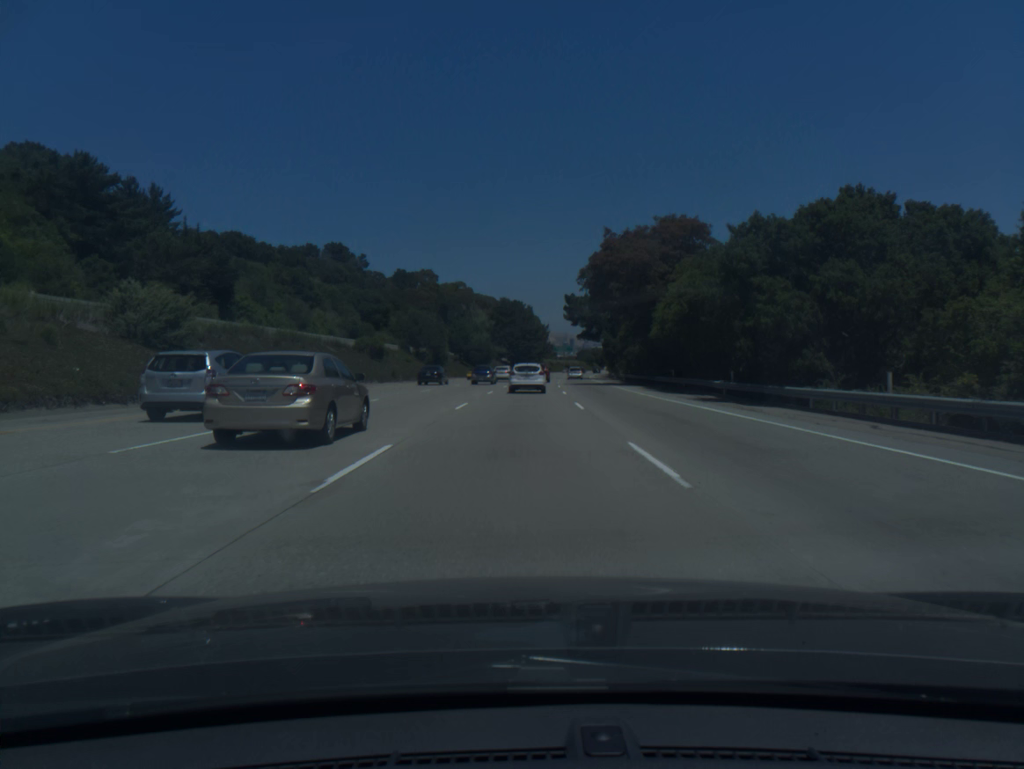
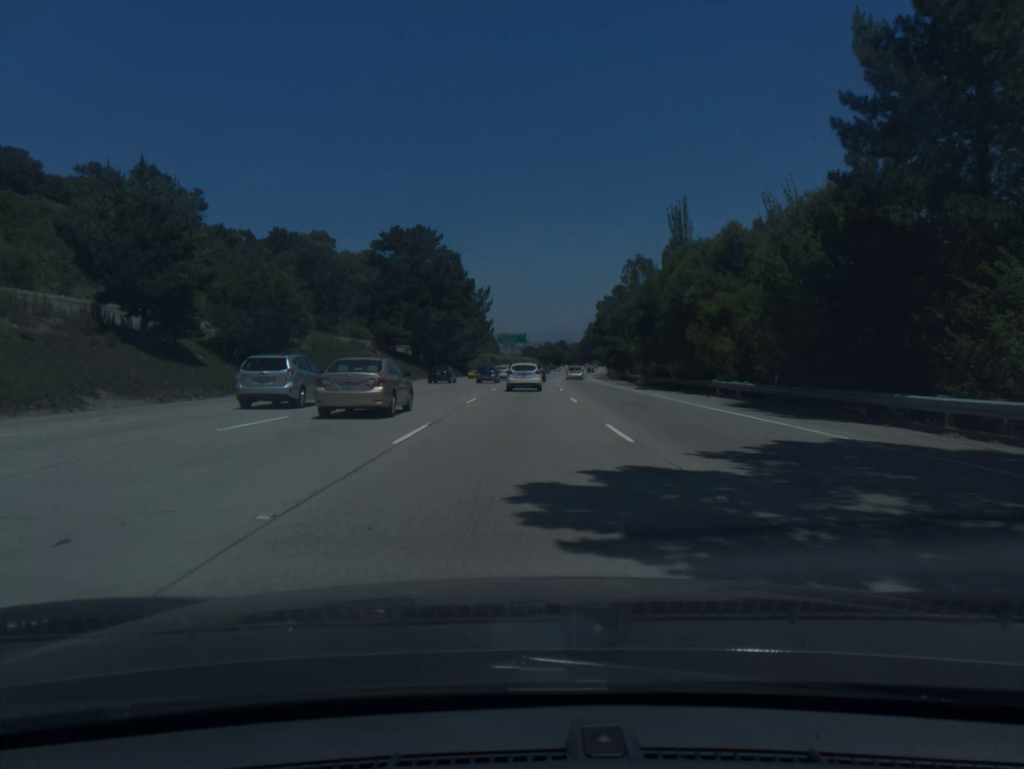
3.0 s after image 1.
(+3.6, +98.1) m; +4°
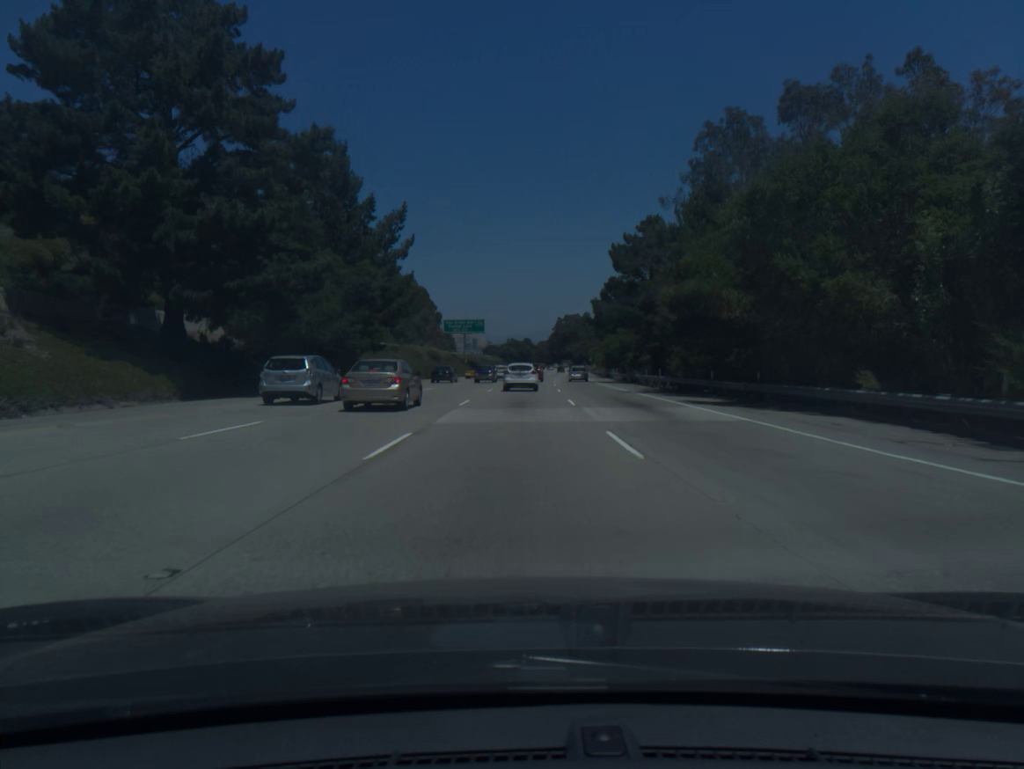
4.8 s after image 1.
(+1.3, +59.5) m; +3°
